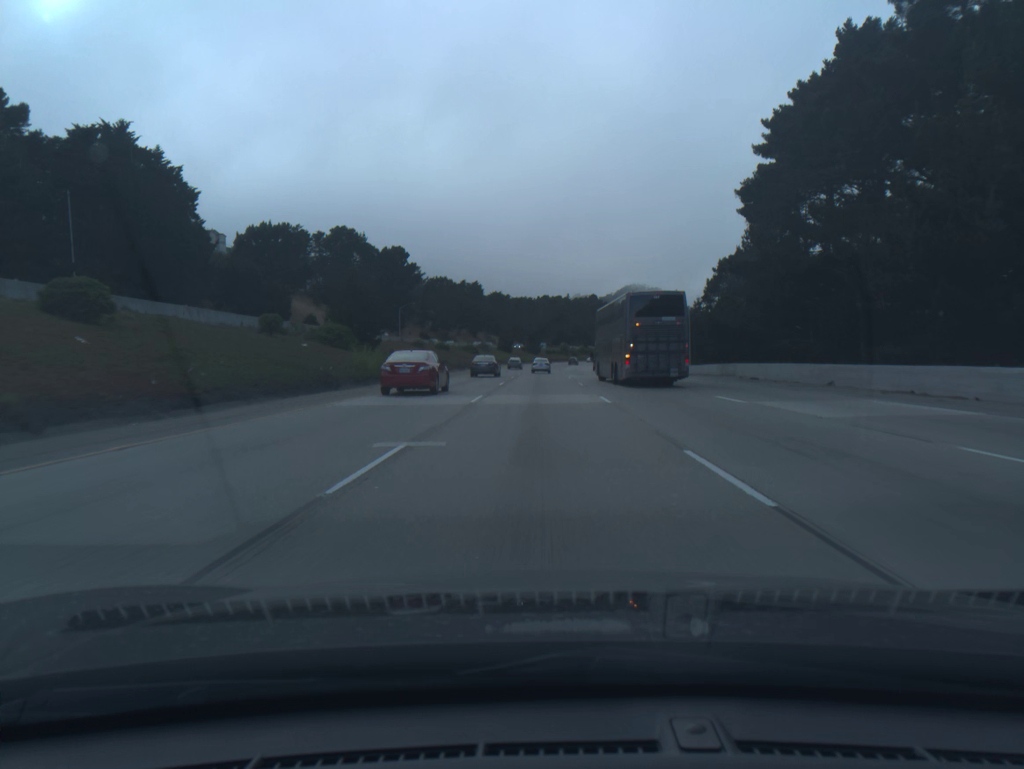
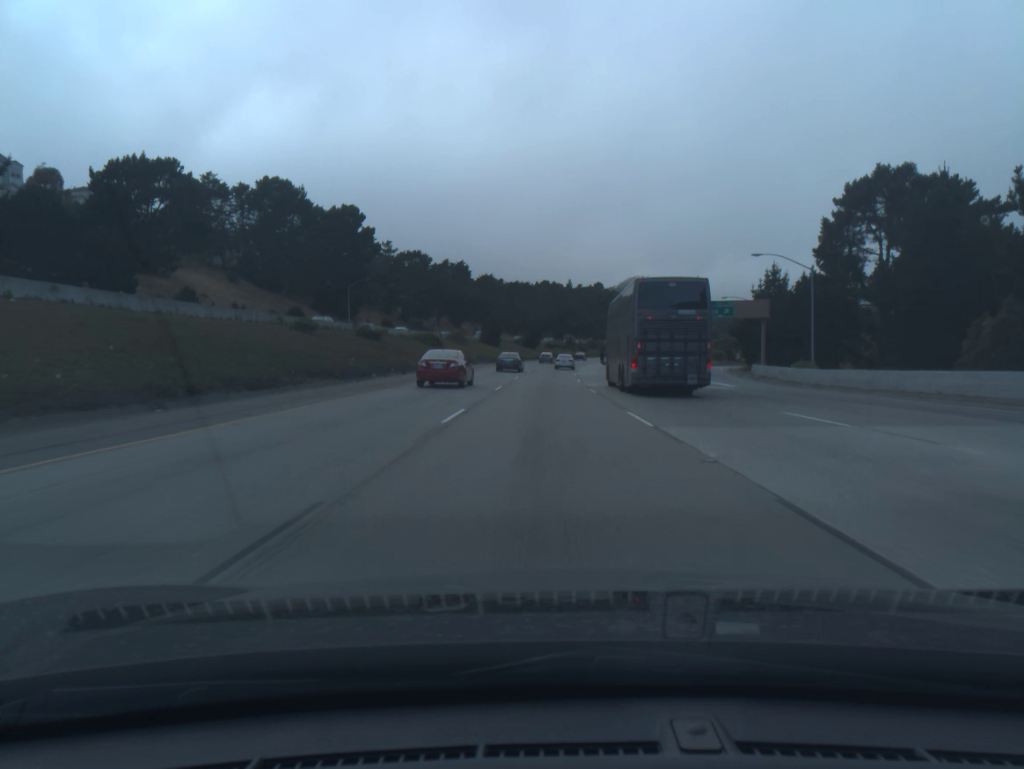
(-0.2, +50.7) m; 0°
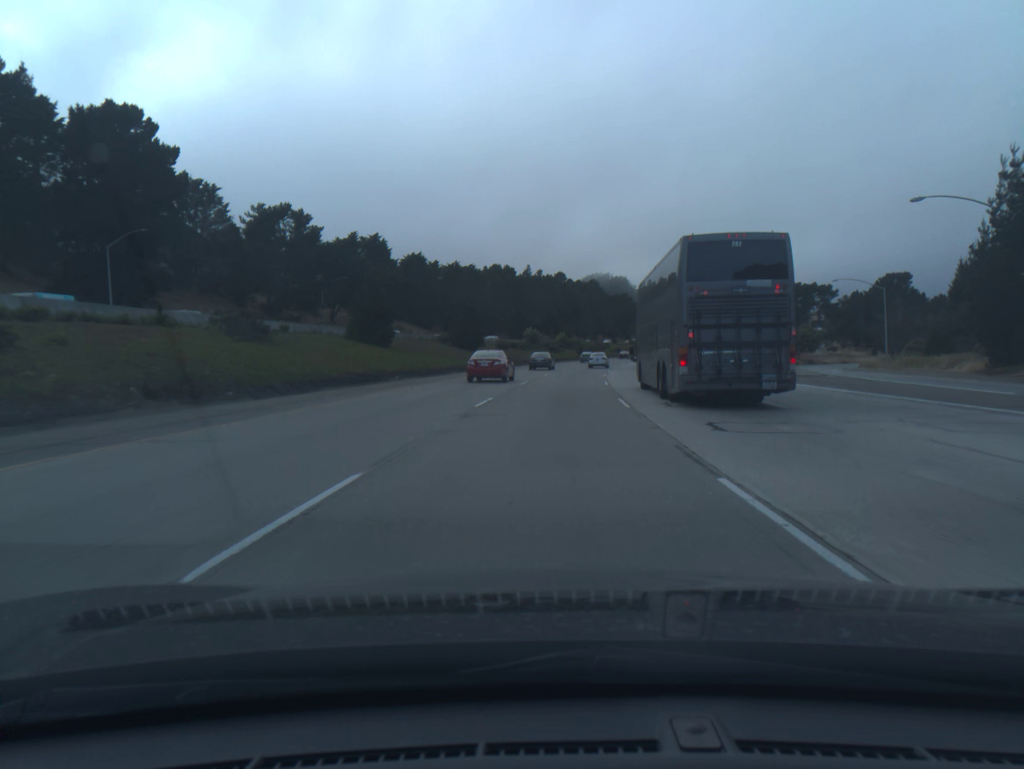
(+1.3, +68.3) m; +3°
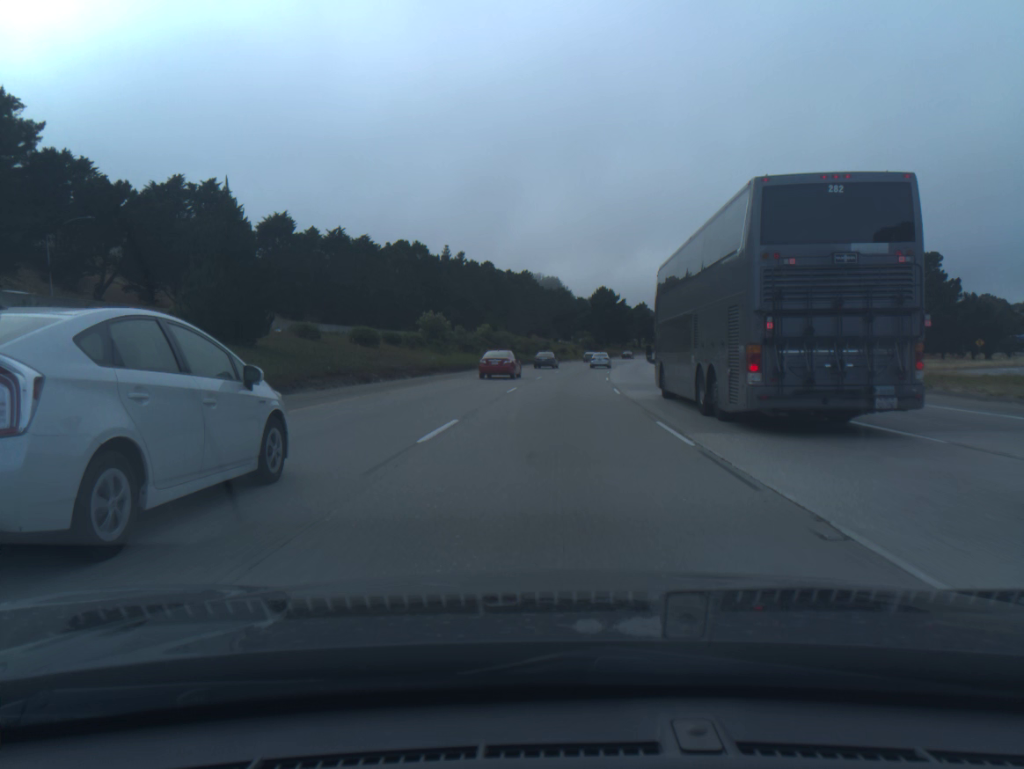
(+2.2, +51.8) m; +5°
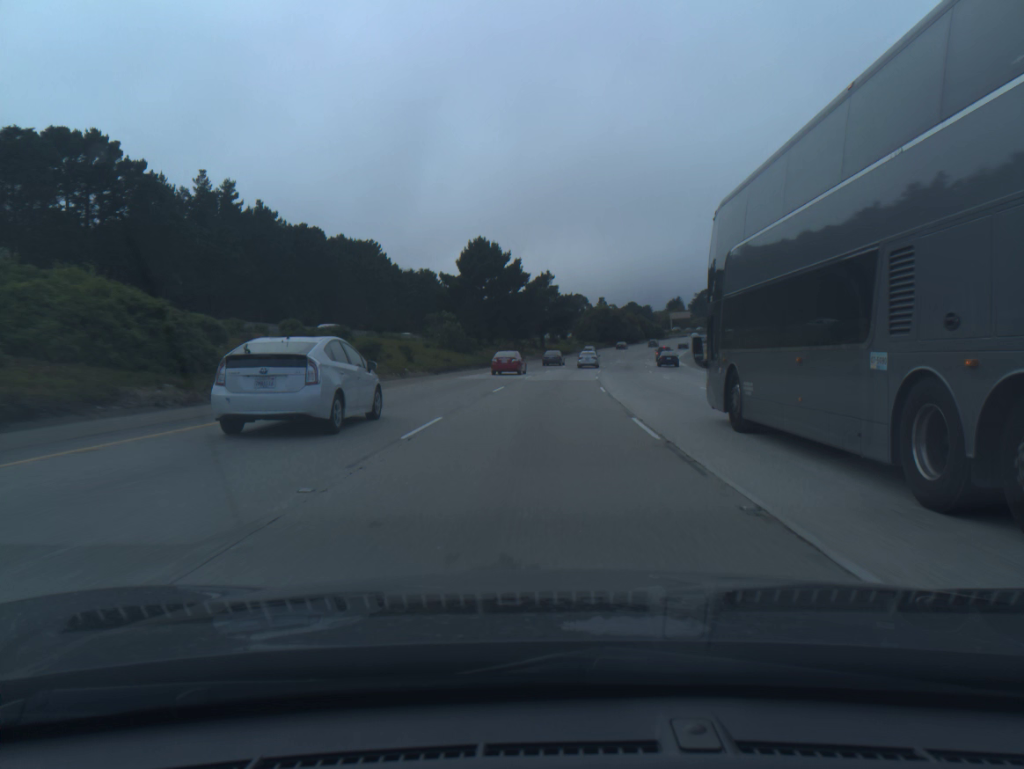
(+6.8, +86.5) m; +9°
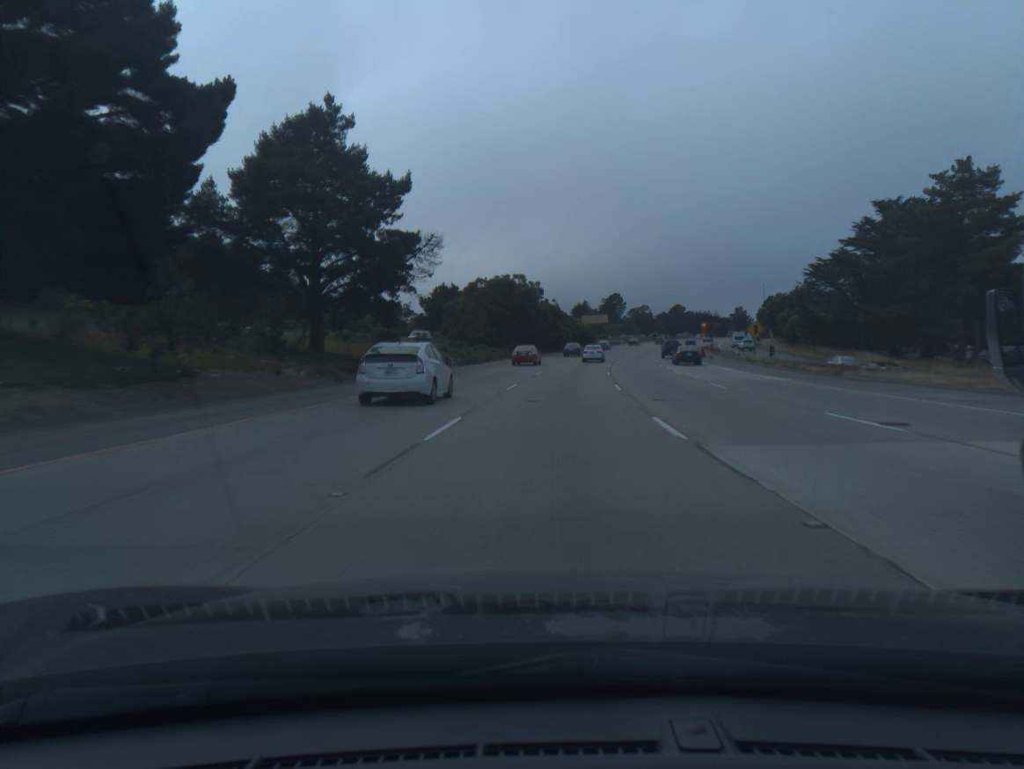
(+5.6, +87.2) m; +8°
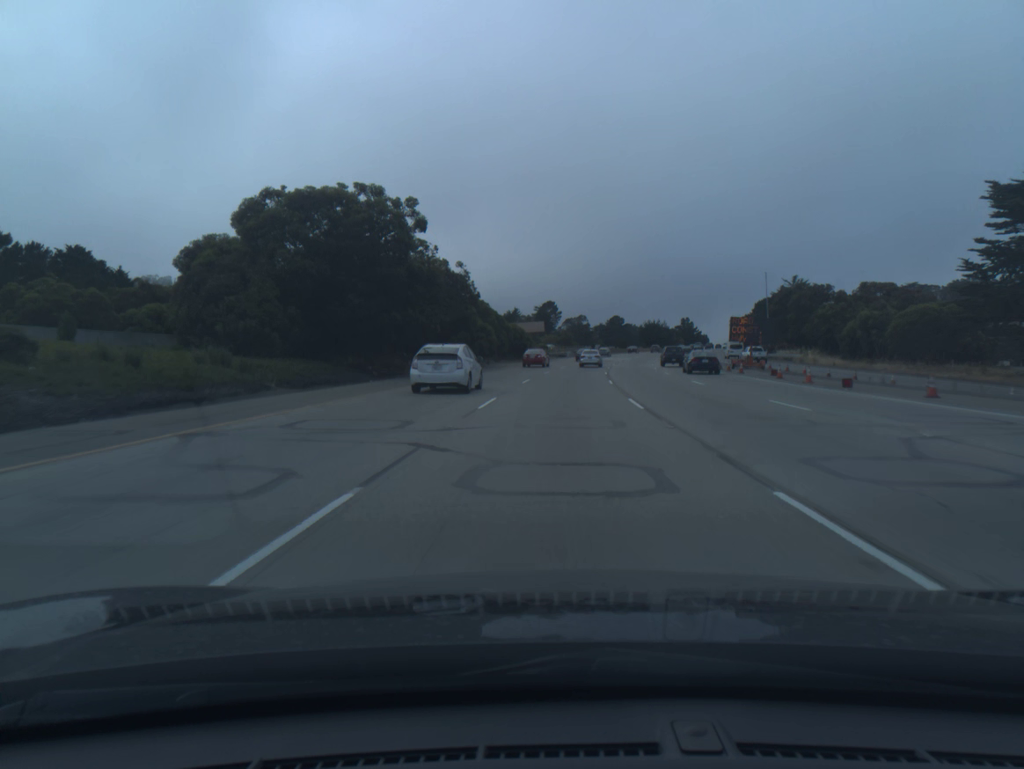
(+2.2, +51.9) m; +5°
